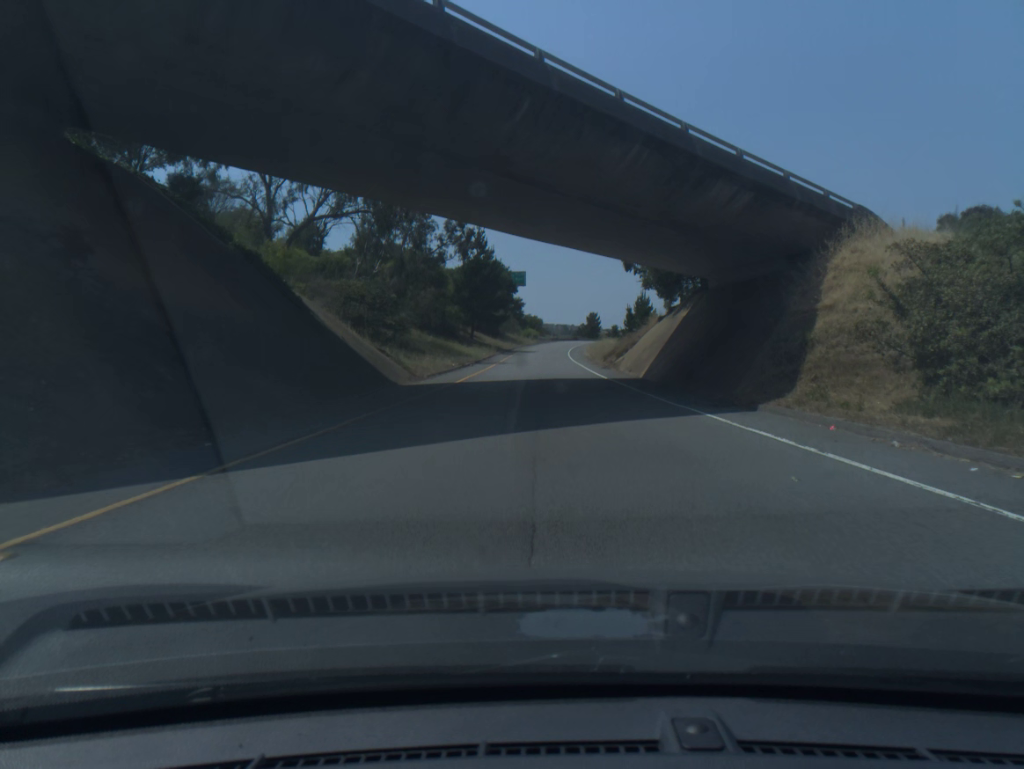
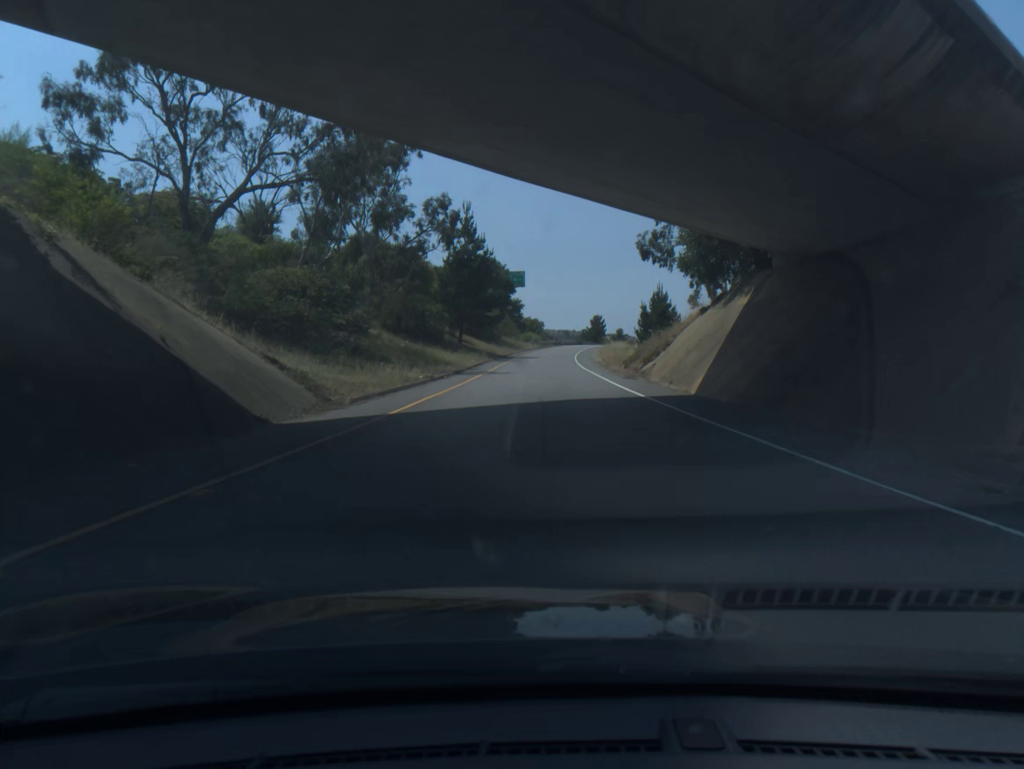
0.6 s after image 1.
(0.0, +12.3) m; 0°
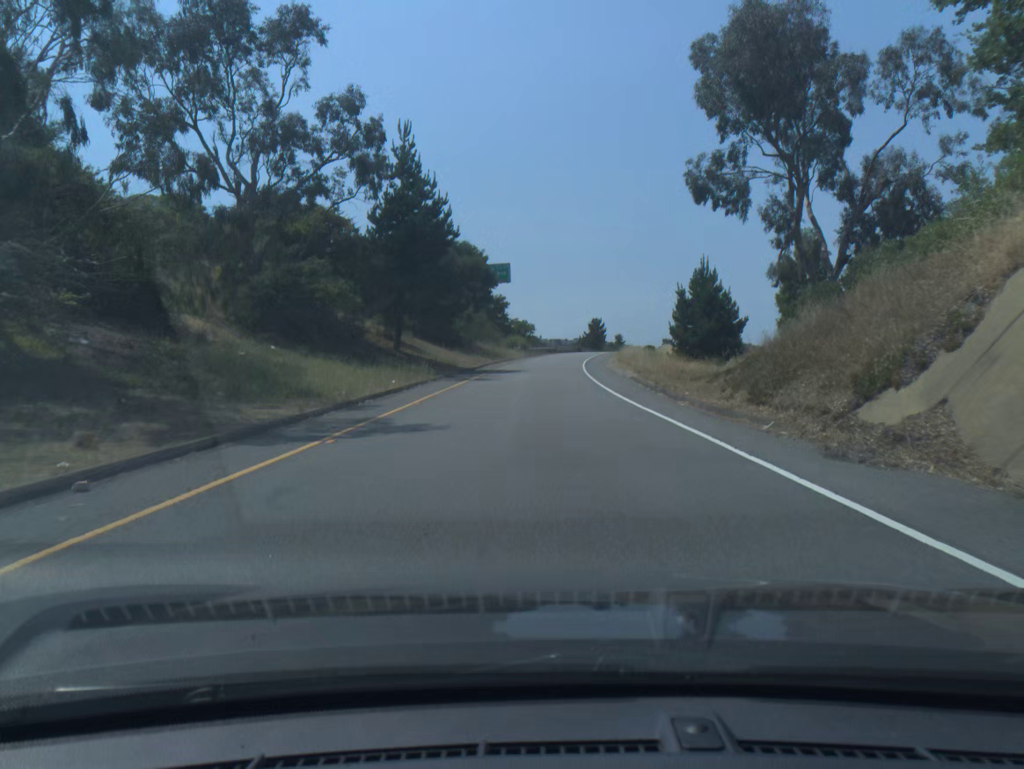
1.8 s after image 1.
(+0.1, +25.1) m; +1°
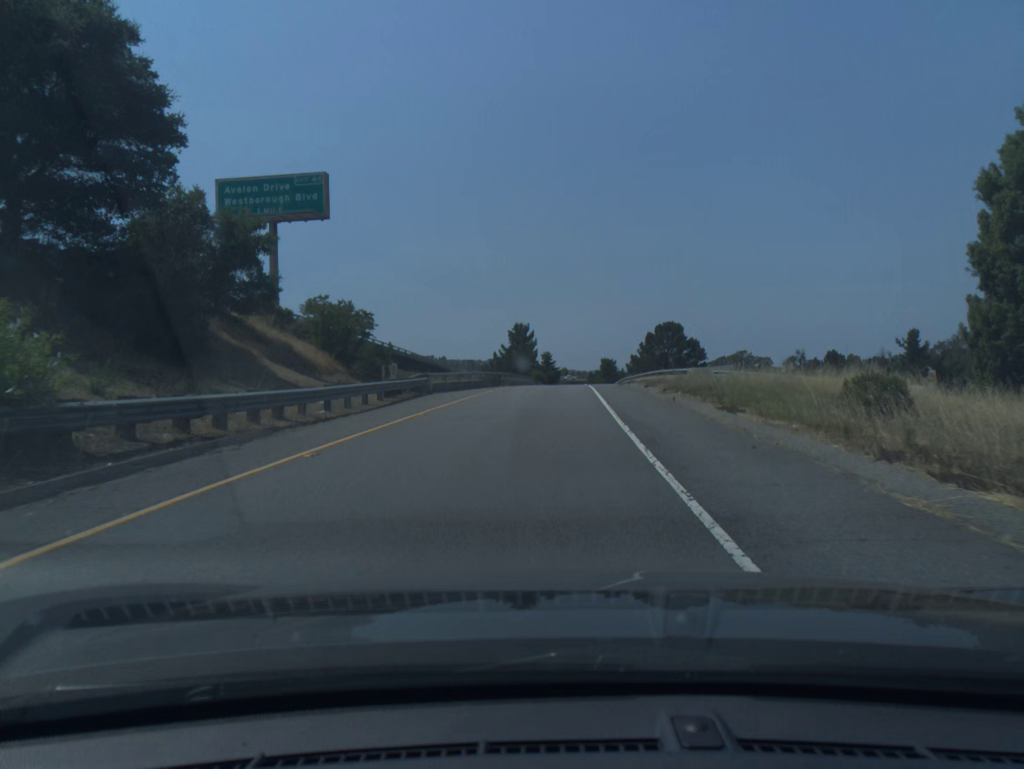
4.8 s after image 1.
(+2.8, +65.7) m; +6°
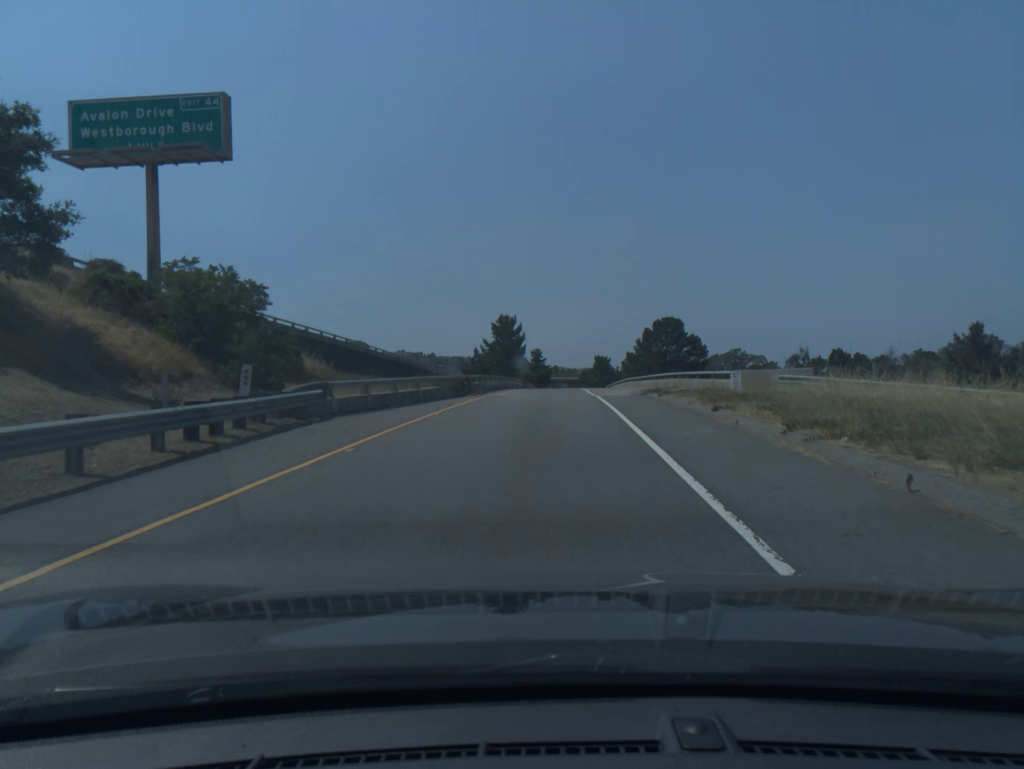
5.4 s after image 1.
(+0.1, +13.6) m; +1°
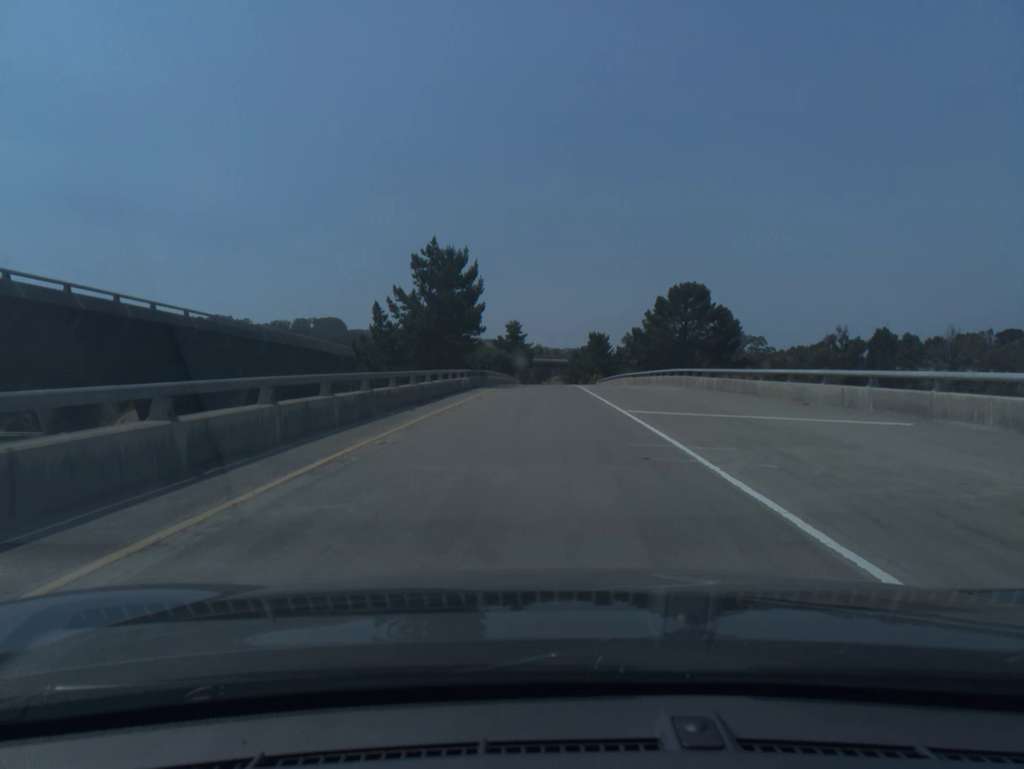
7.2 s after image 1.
(+0.4, +41.7) m; +1°
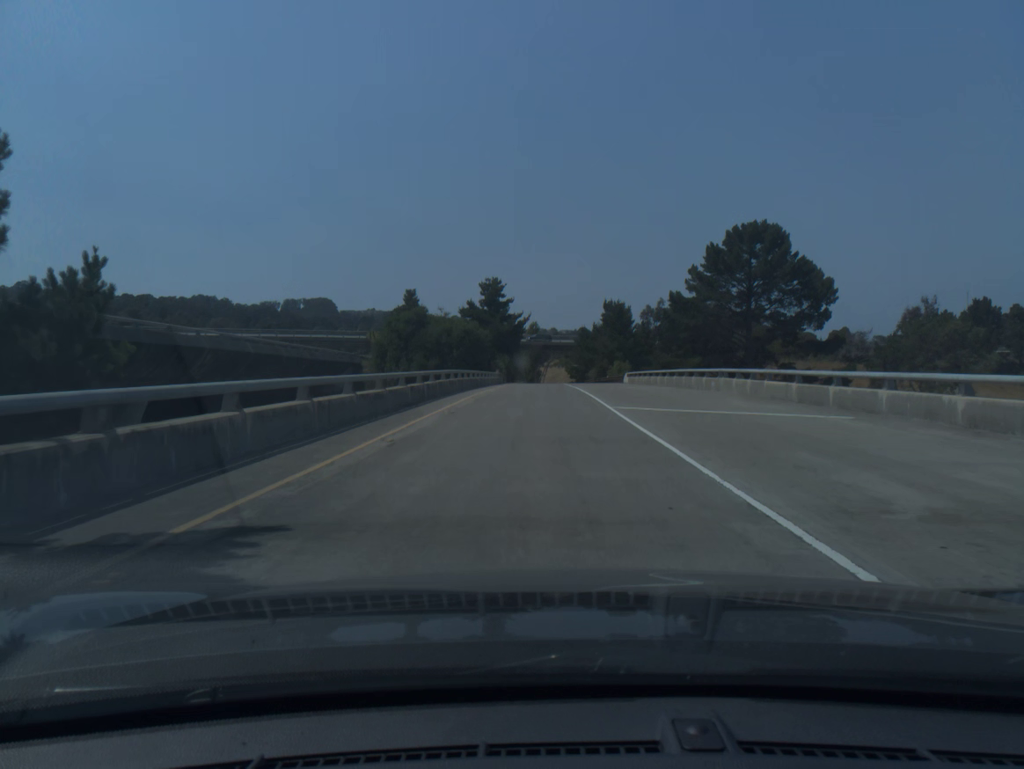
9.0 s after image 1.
(+0.2, +43.6) m; 0°
